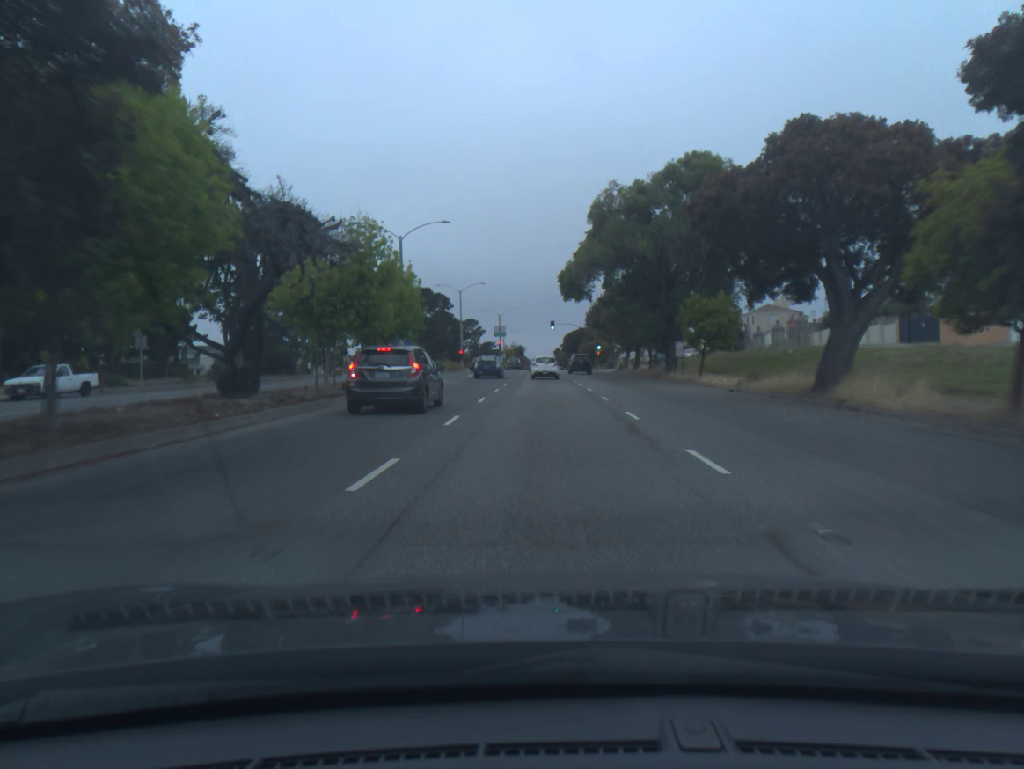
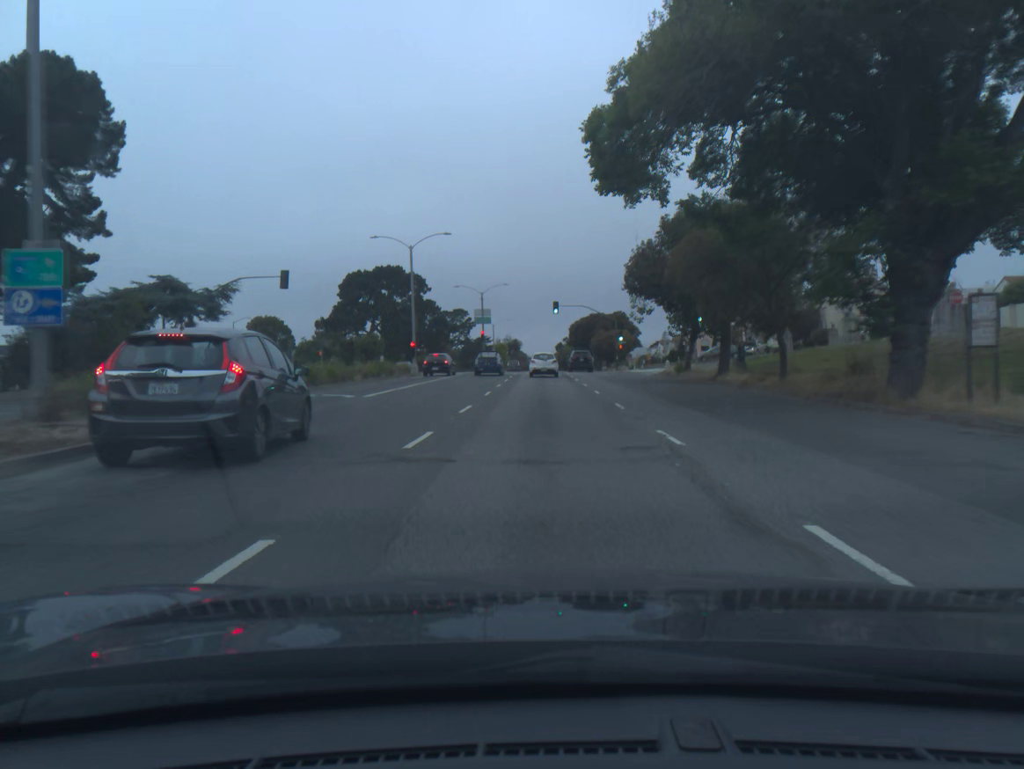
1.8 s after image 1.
(0.0, +33.1) m; 0°
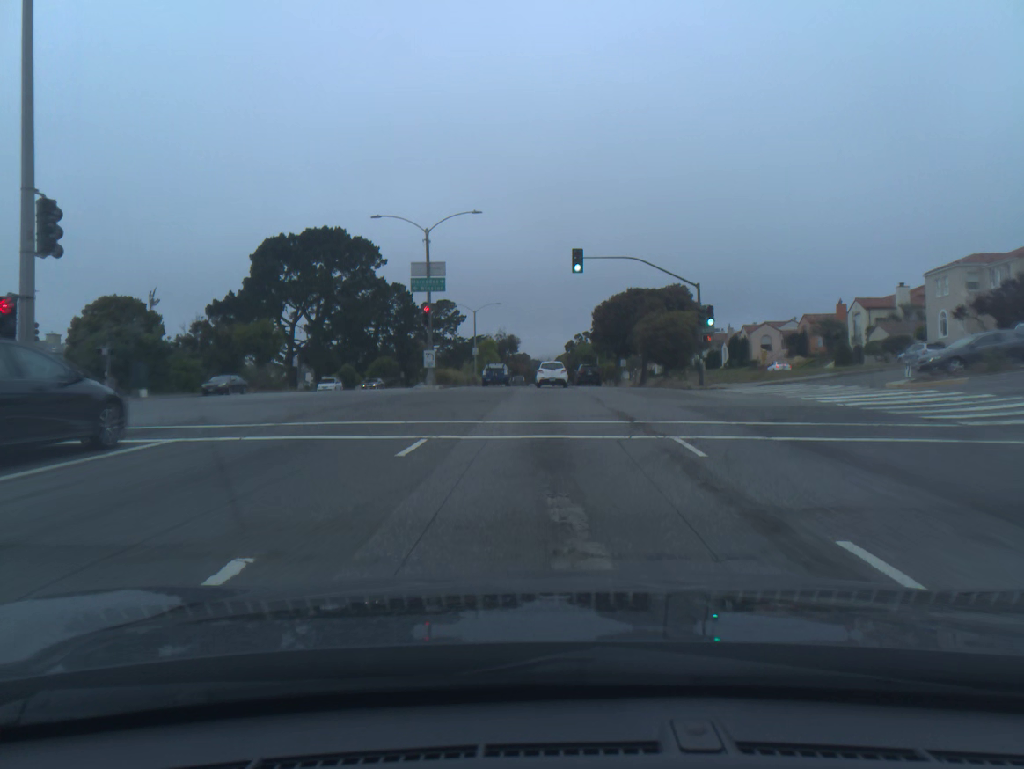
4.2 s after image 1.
(-0.1, +43.1) m; 0°
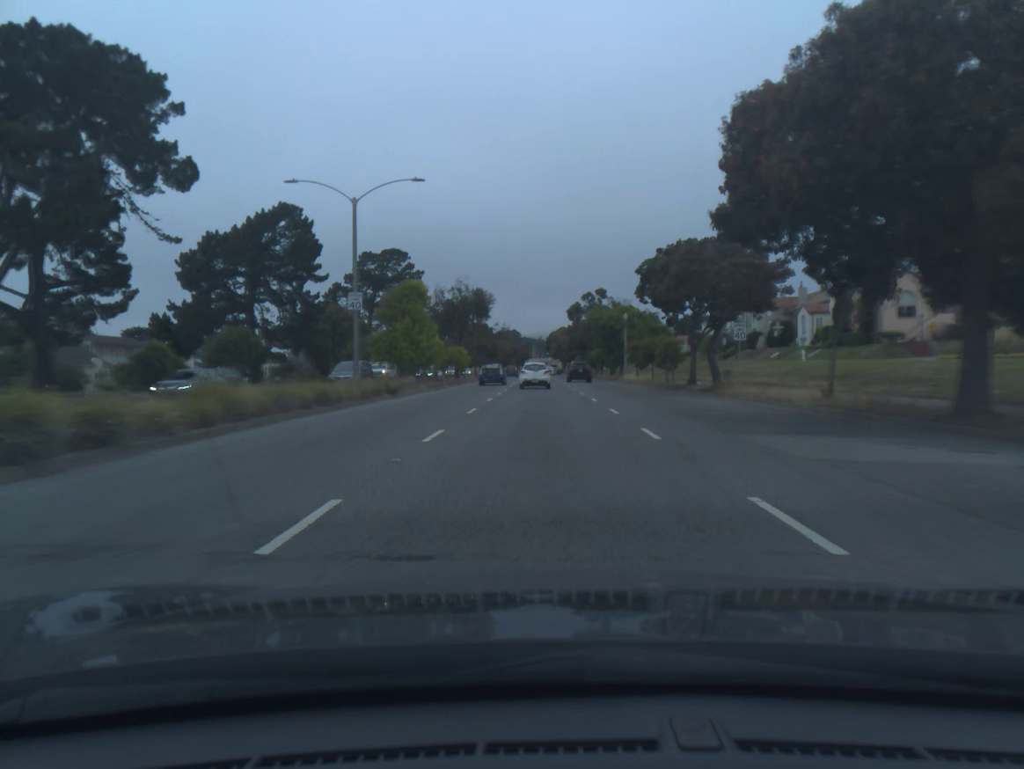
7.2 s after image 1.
(+0.2, +52.1) m; +1°
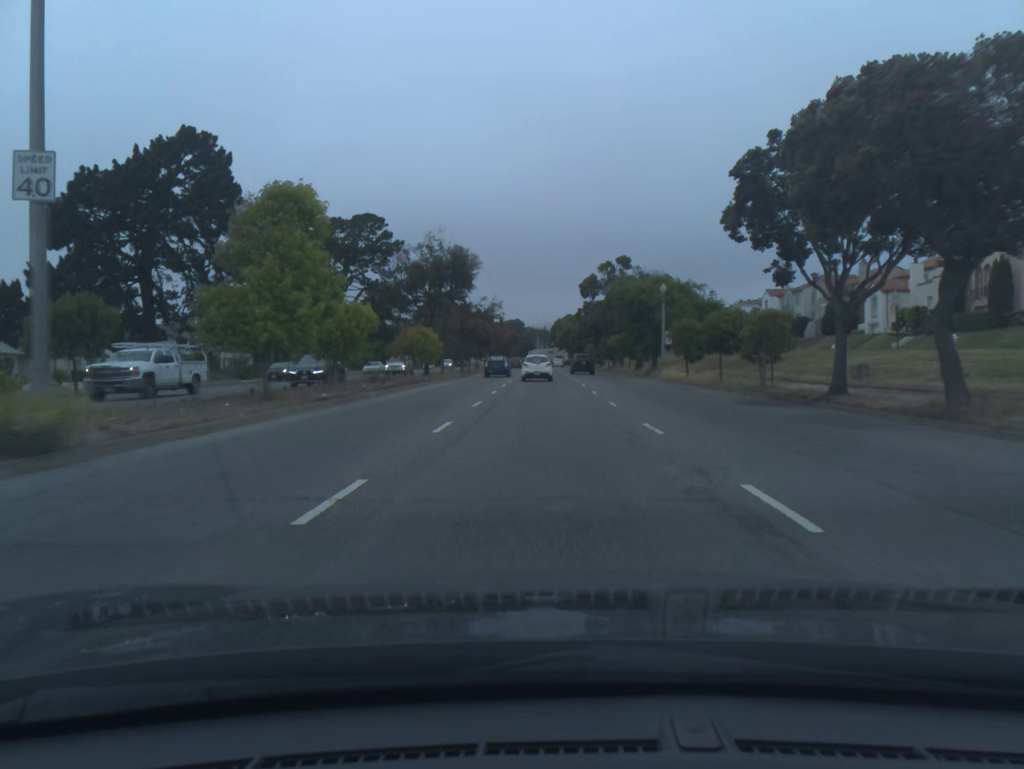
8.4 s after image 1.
(-0.1, +21.1) m; 0°
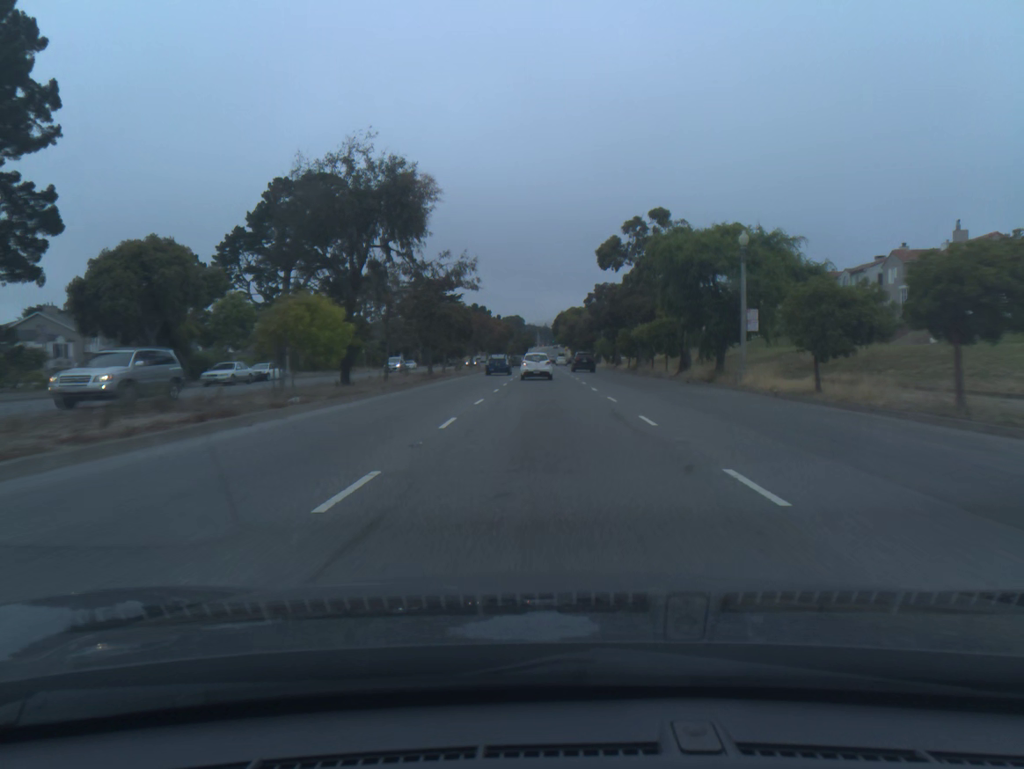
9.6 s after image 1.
(0.0, +21.4) m; 0°
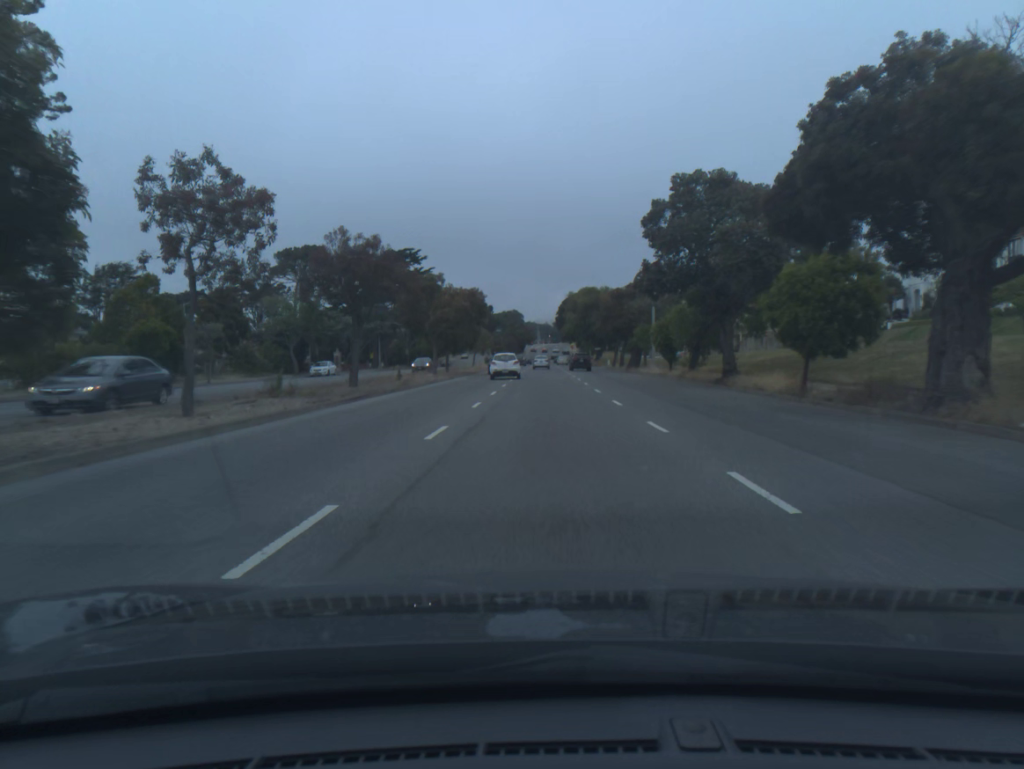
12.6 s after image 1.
(0.0, +52.1) m; 0°
